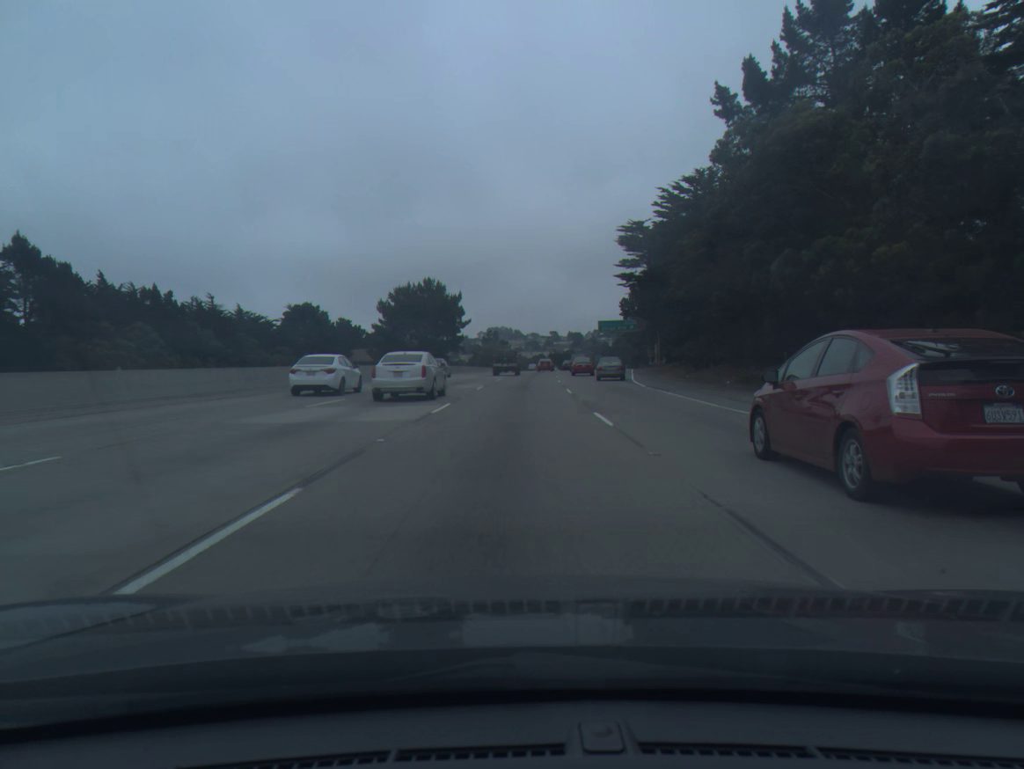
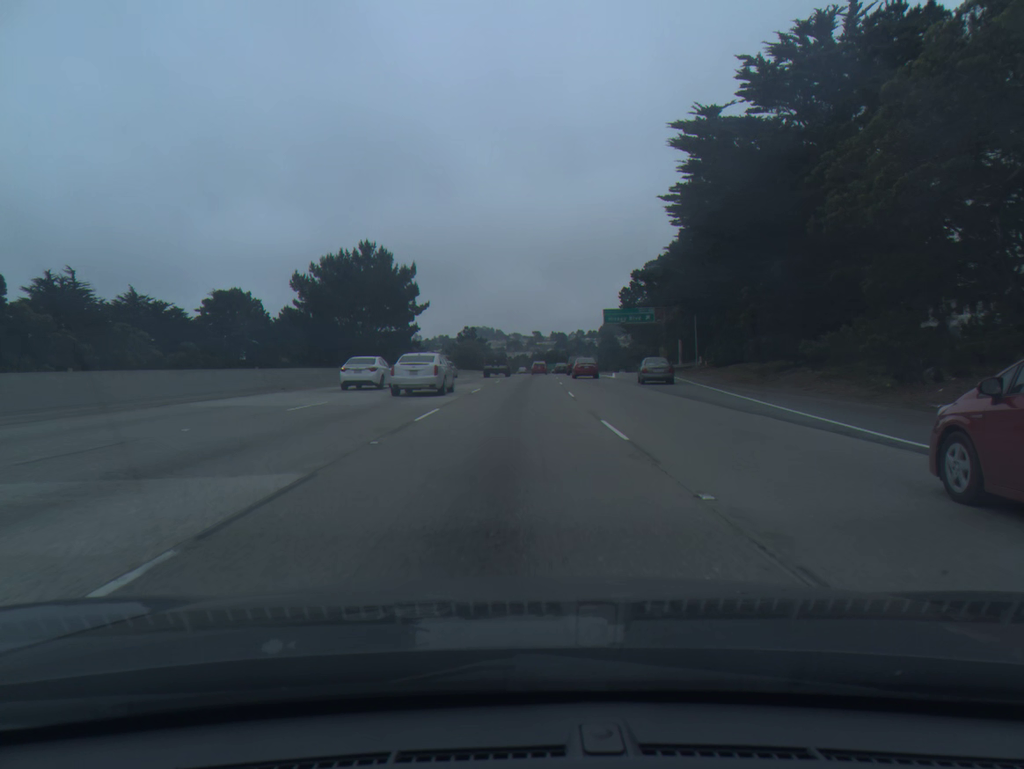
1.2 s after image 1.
(+0.3, +31.6) m; +1°
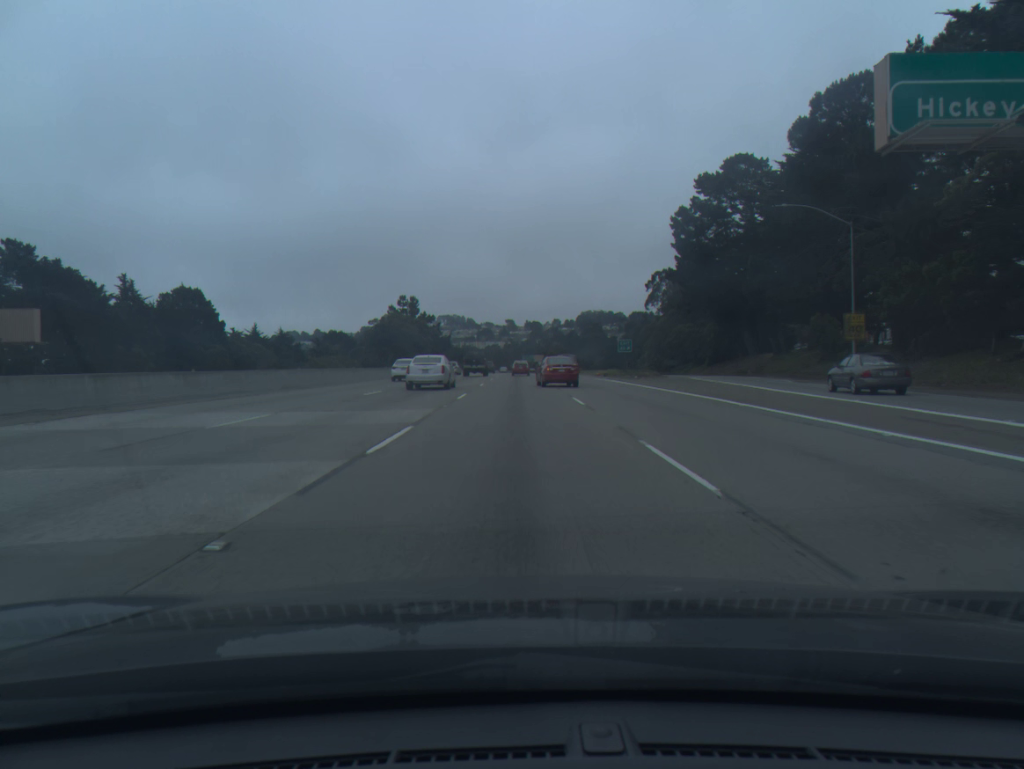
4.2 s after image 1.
(+1.8, +78.6) m; +2°
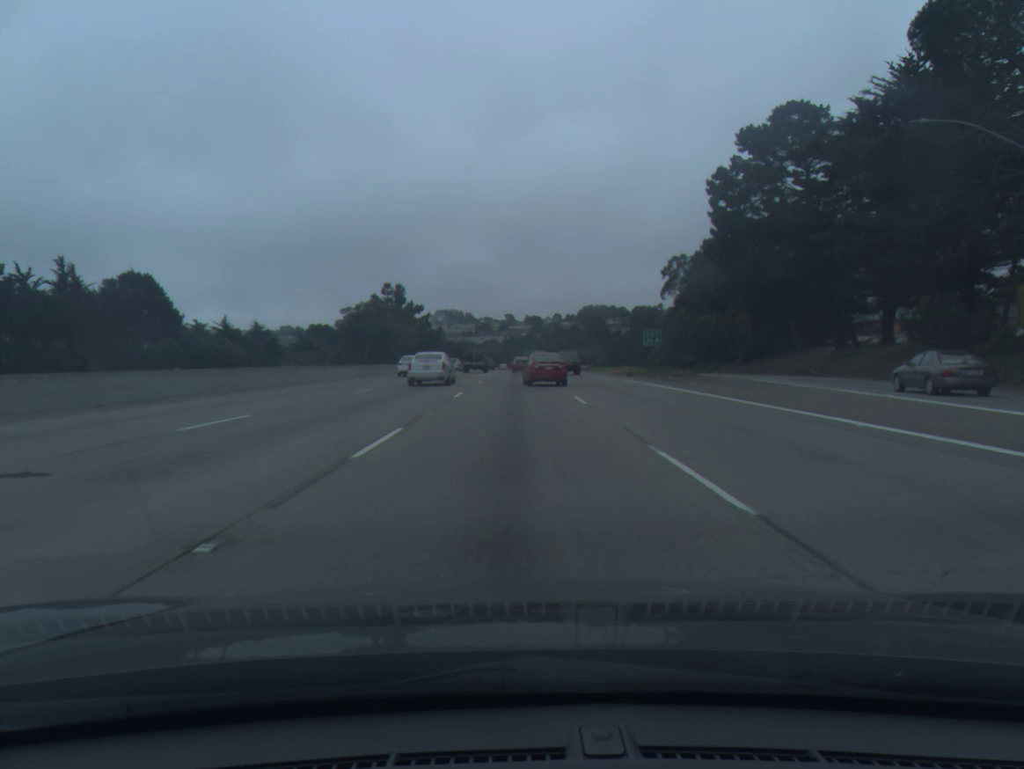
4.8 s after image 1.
(0.0, +15.5) m; 0°
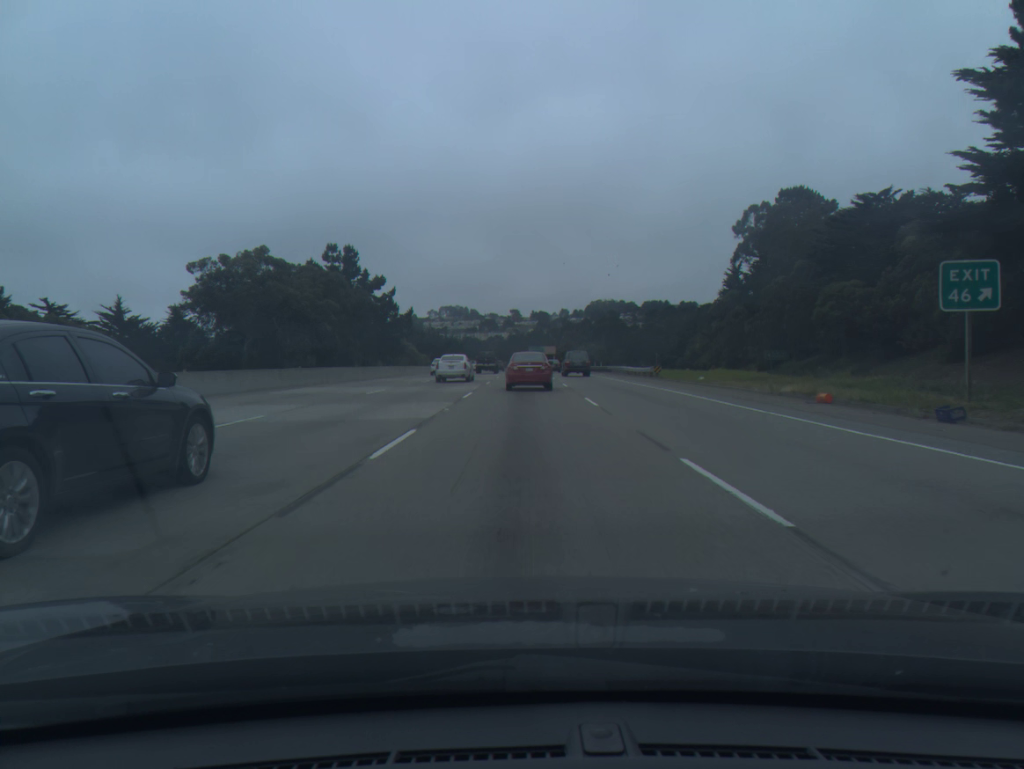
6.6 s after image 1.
(-0.2, +44.2) m; 0°
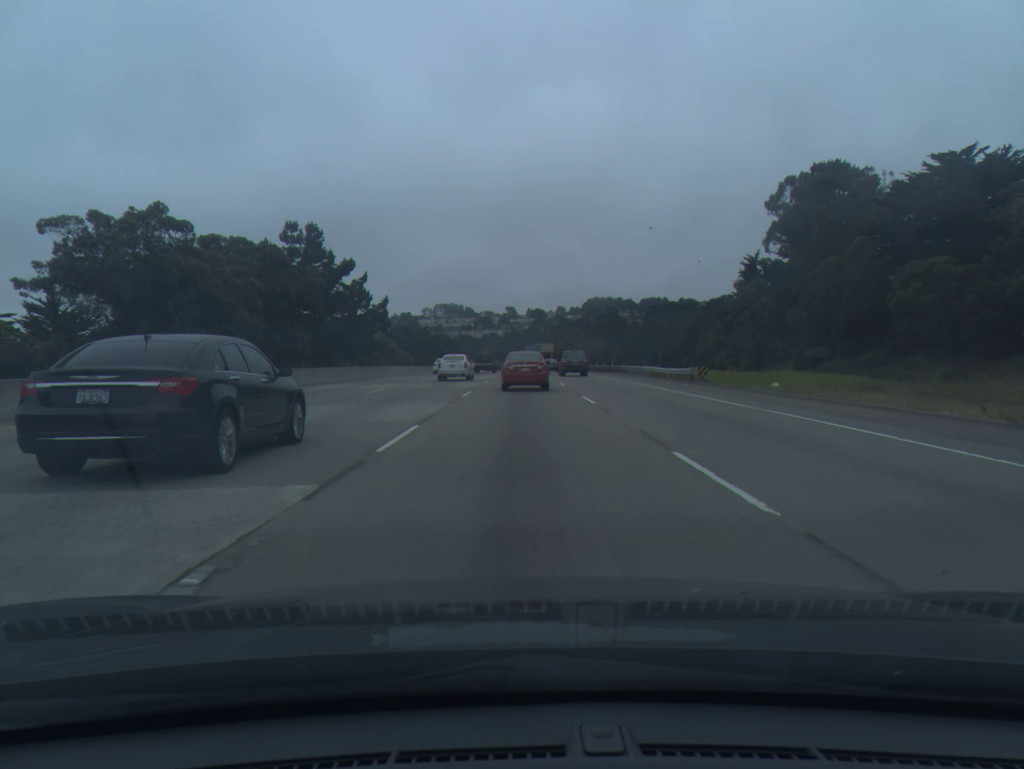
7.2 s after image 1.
(0.0, +14.1) m; 0°
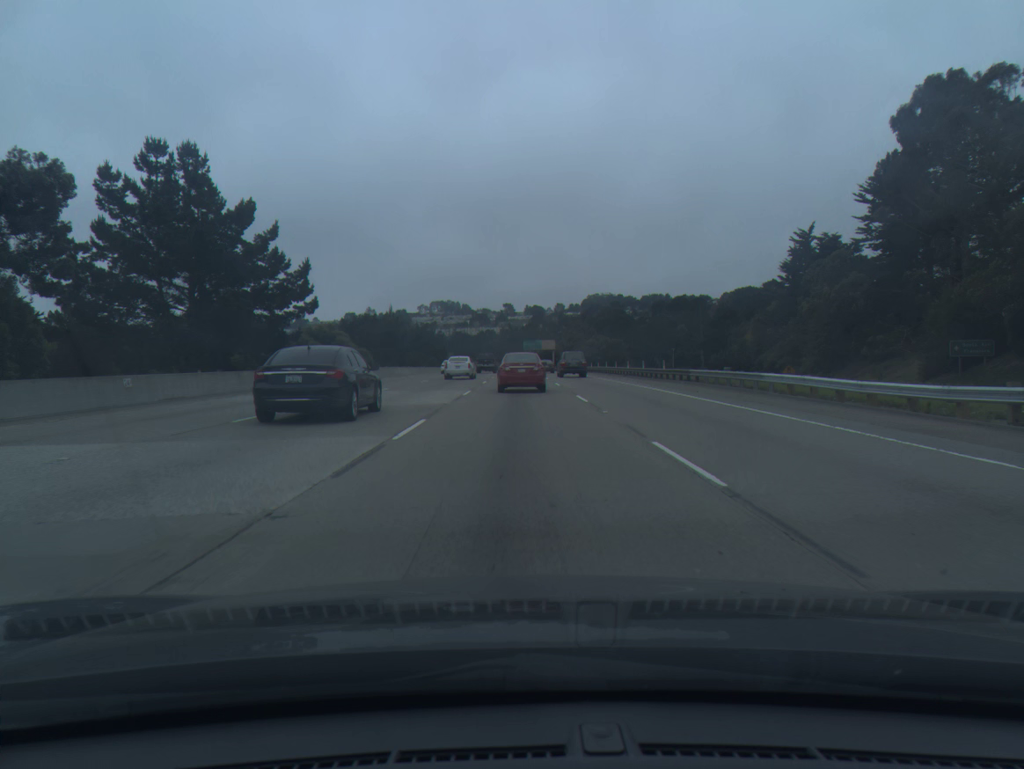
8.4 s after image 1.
(+0.1, +27.8) m; 0°
